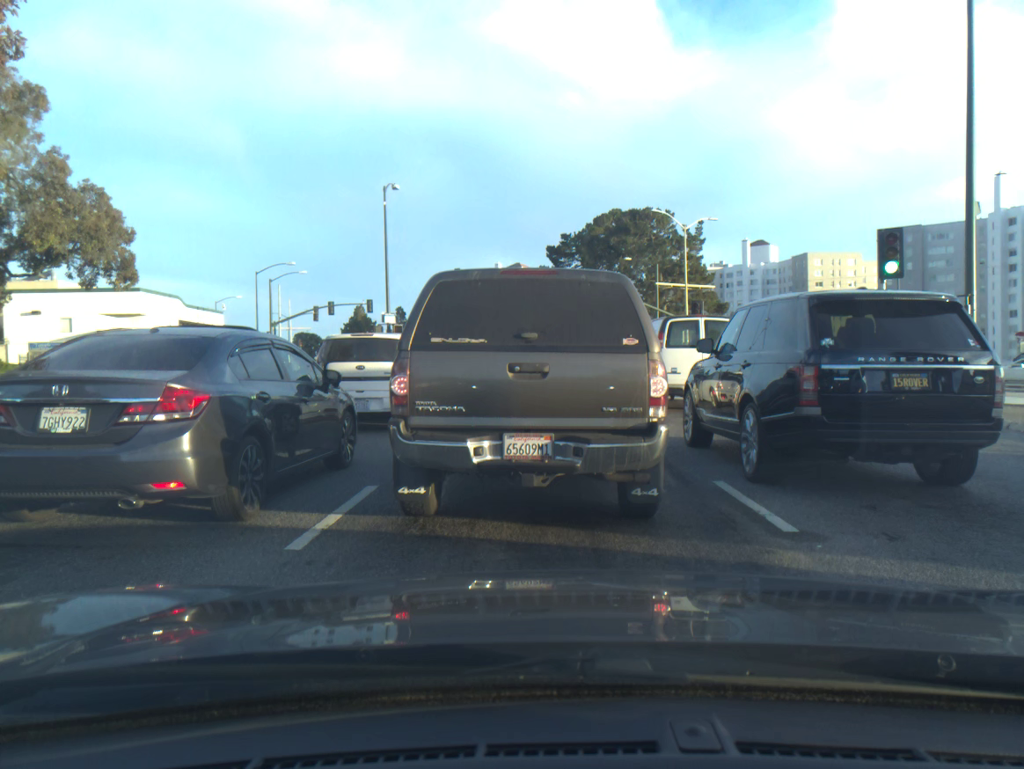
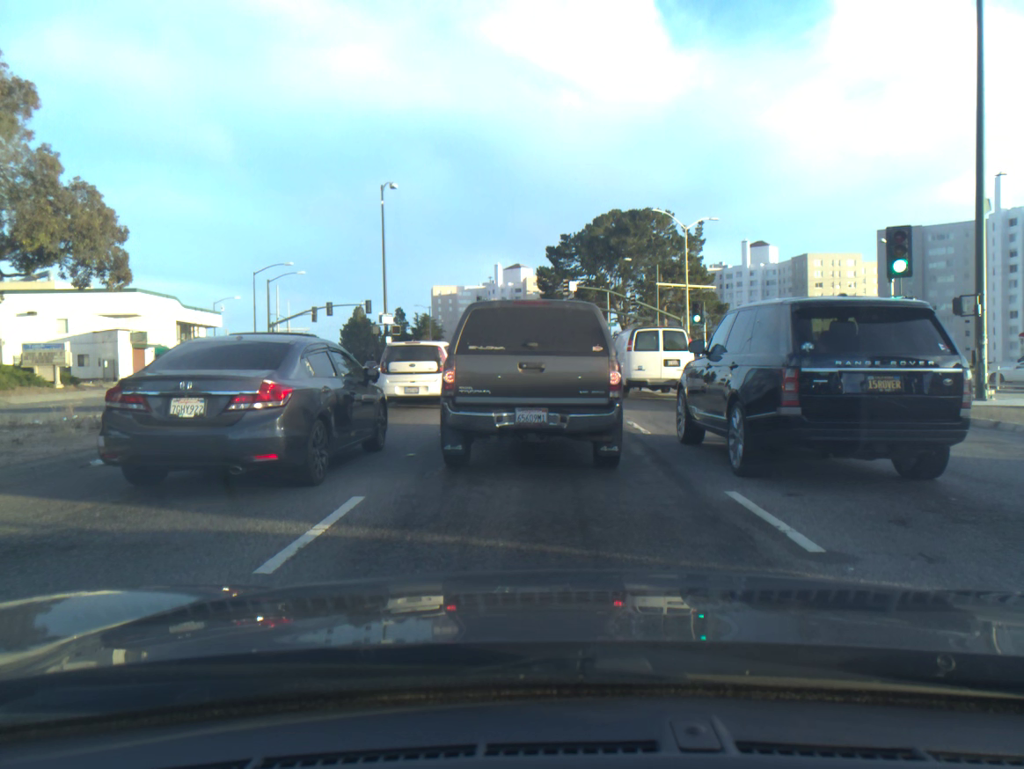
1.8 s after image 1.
(0.0, +0.5) m; 0°
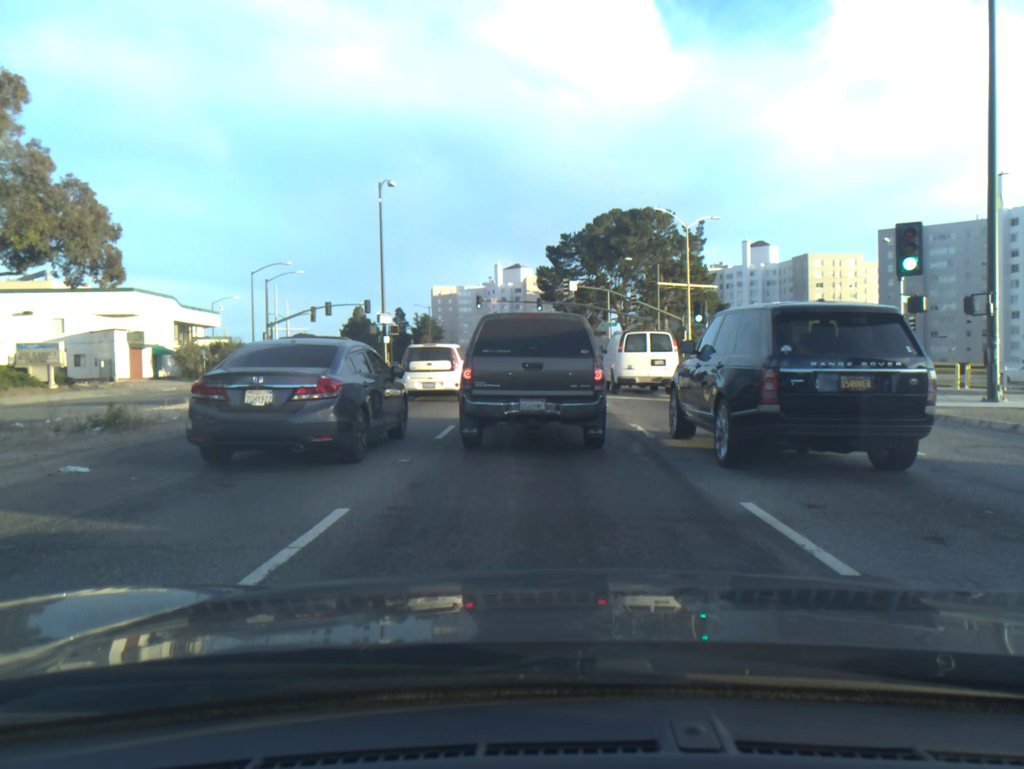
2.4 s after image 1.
(0.0, +0.5) m; 0°
